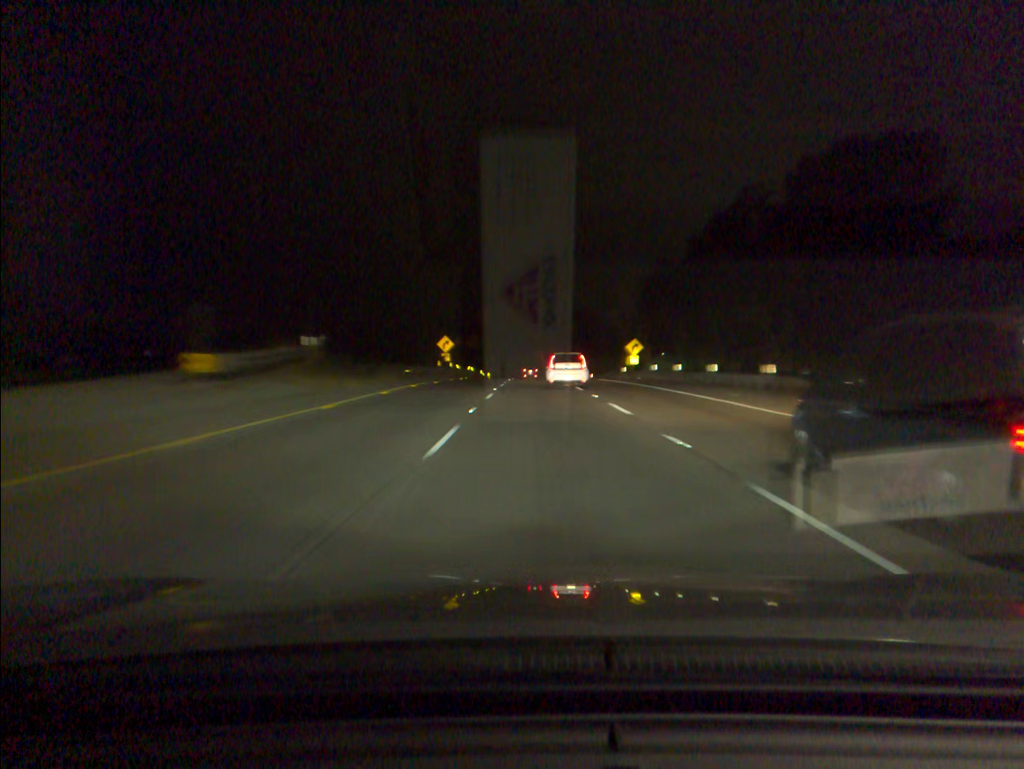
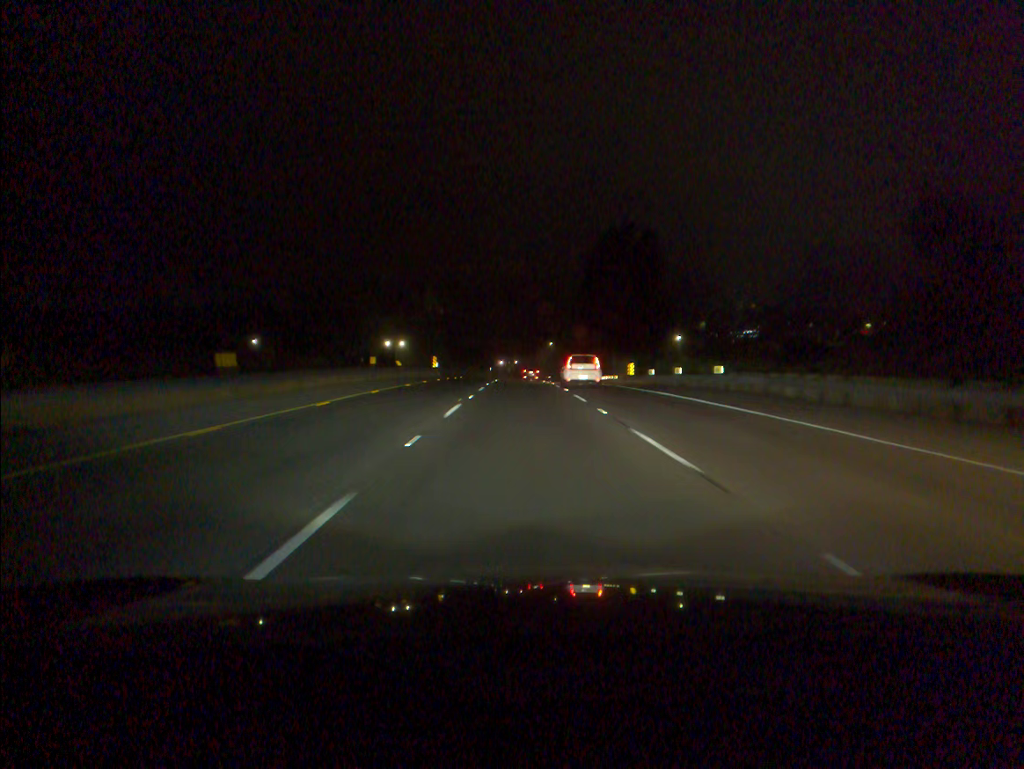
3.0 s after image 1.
(+0.6, +80.2) m; 0°
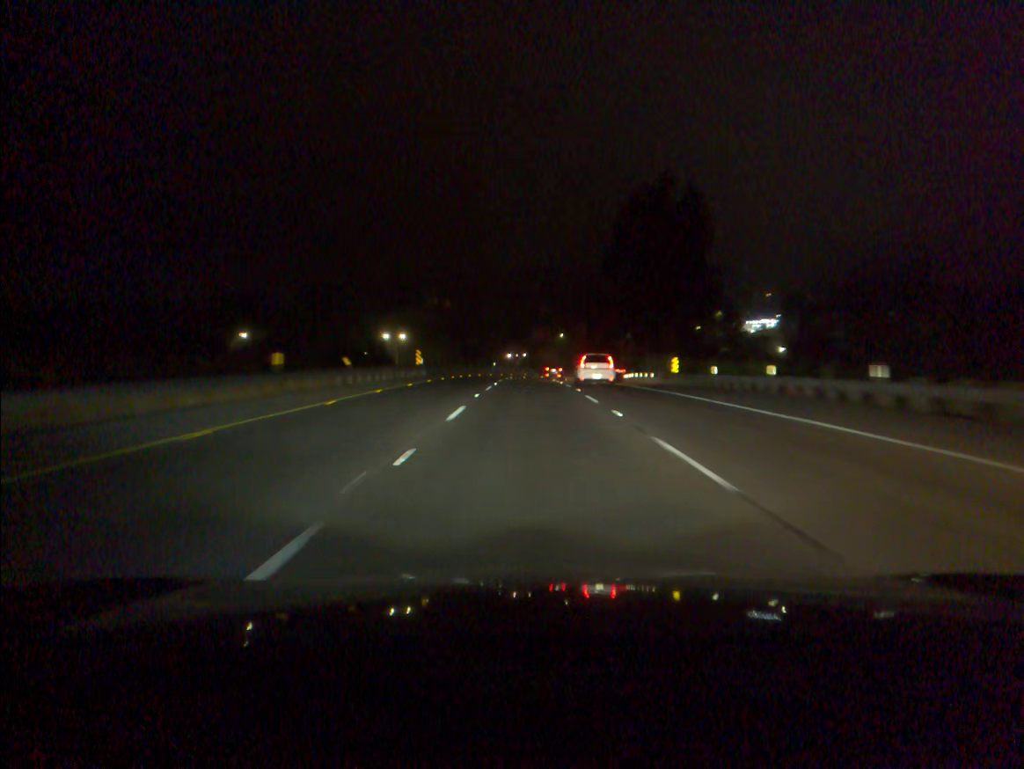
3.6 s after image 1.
(-0.1, +16.0) m; -1°
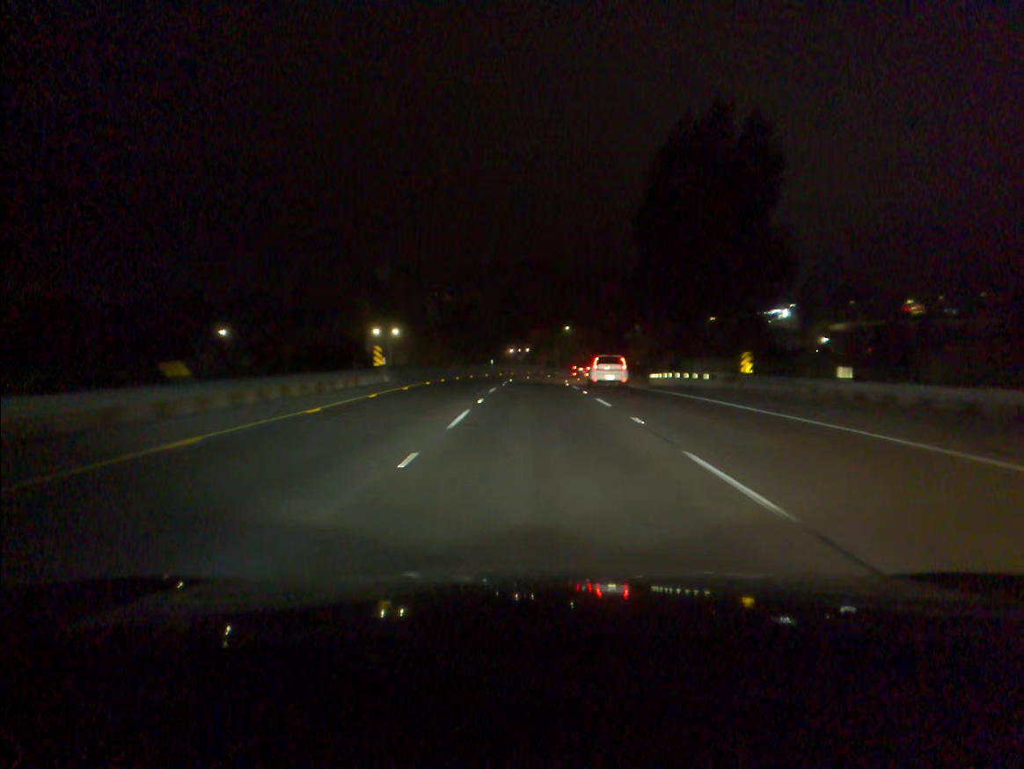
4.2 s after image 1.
(0.0, +16.0) m; 0°
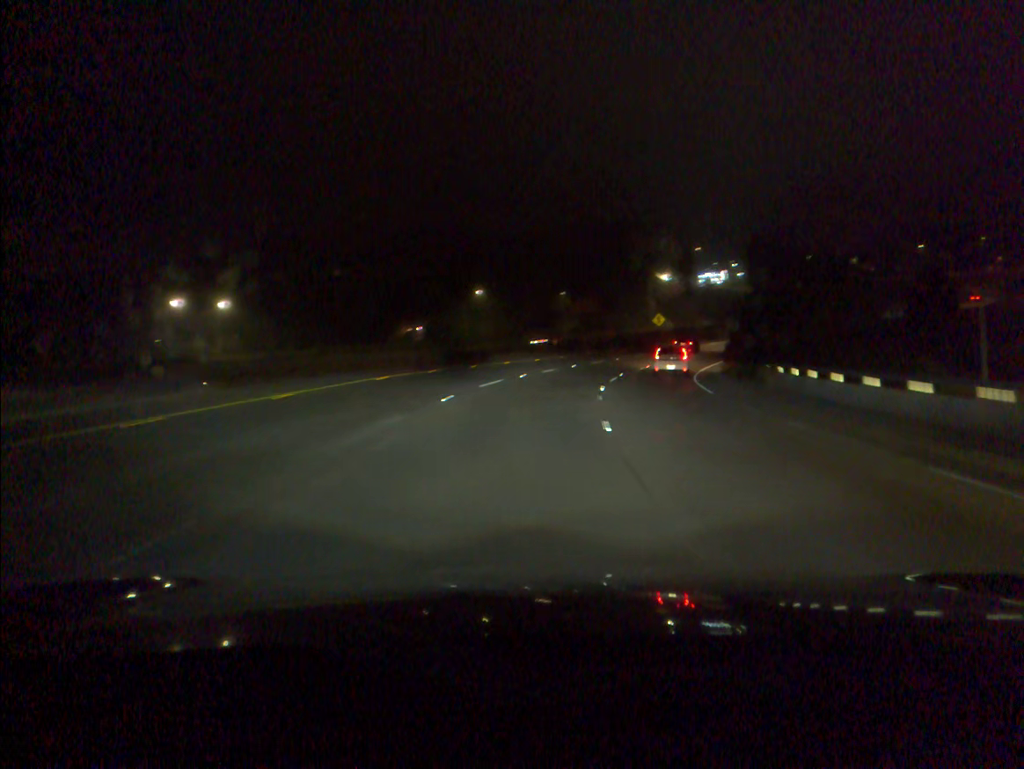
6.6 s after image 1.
(+2.1, +62.3) m; +6°
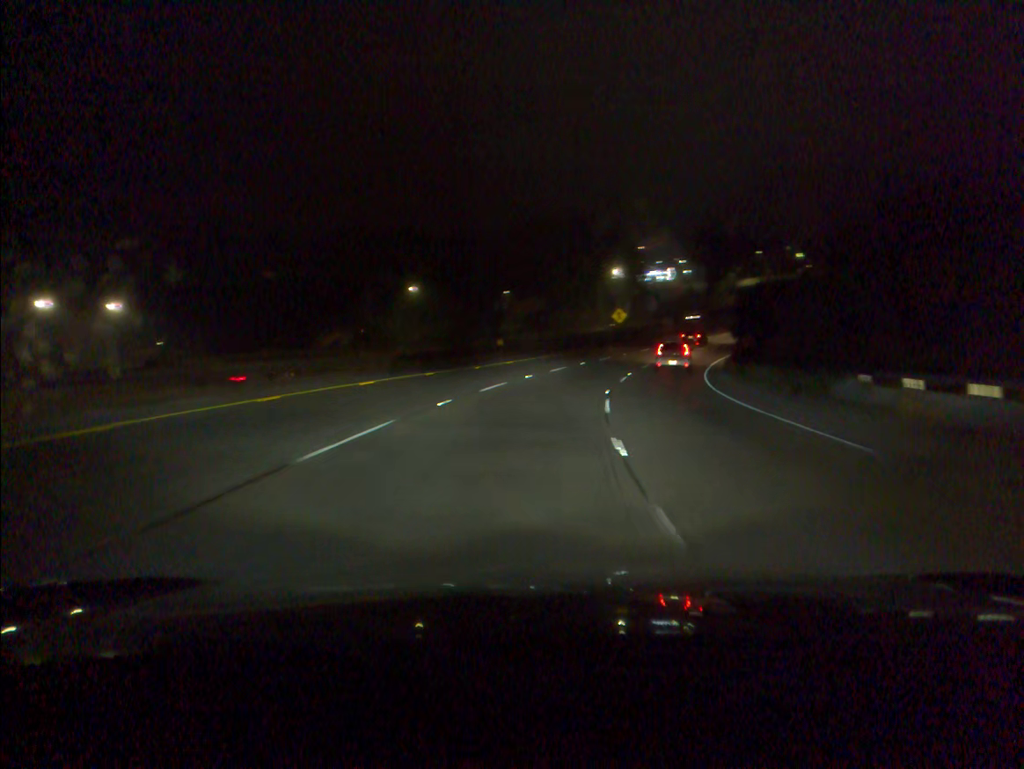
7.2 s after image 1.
(+0.5, +15.2) m; +4°
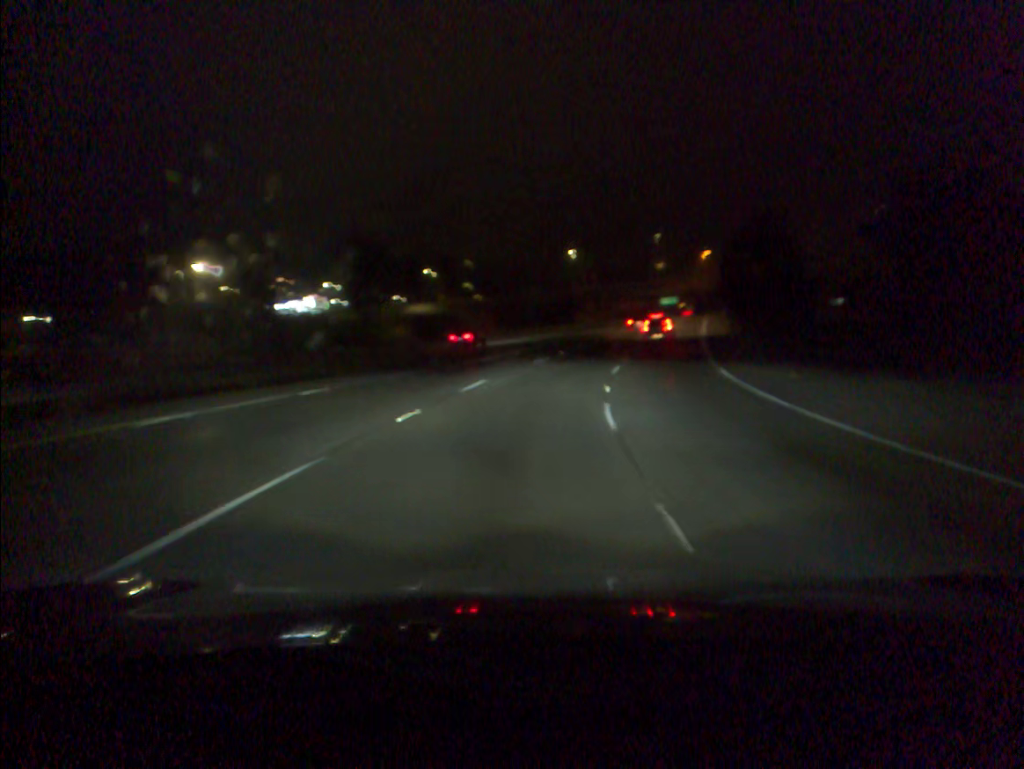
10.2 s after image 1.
(+15.2, +74.1) m; +24°
